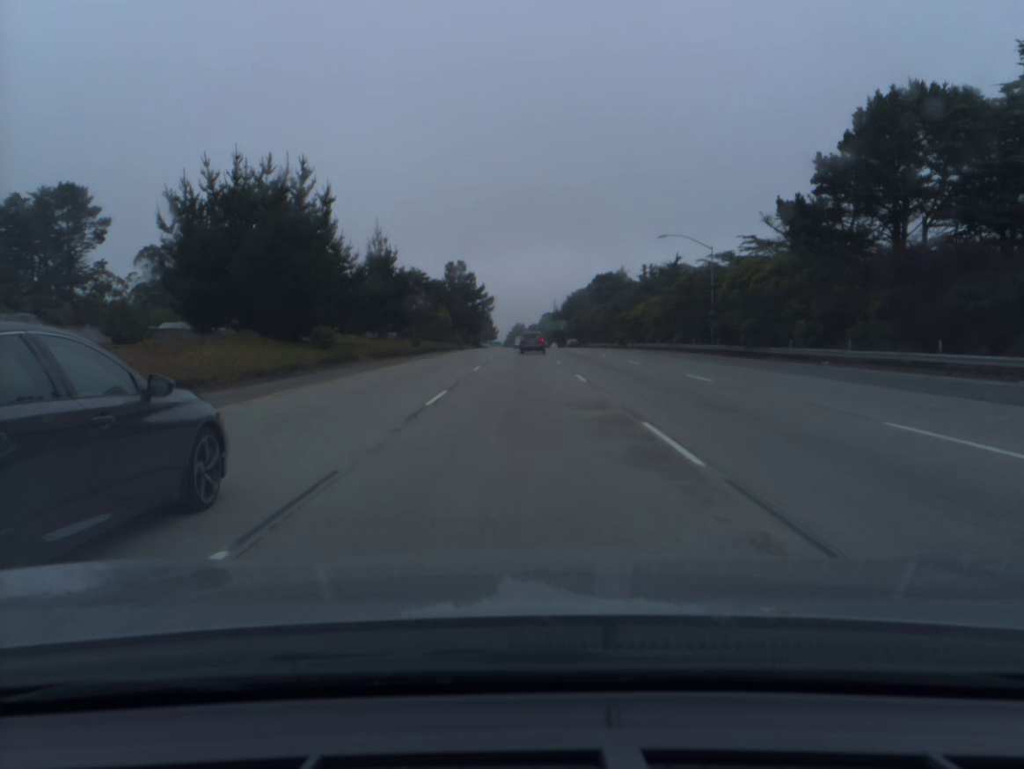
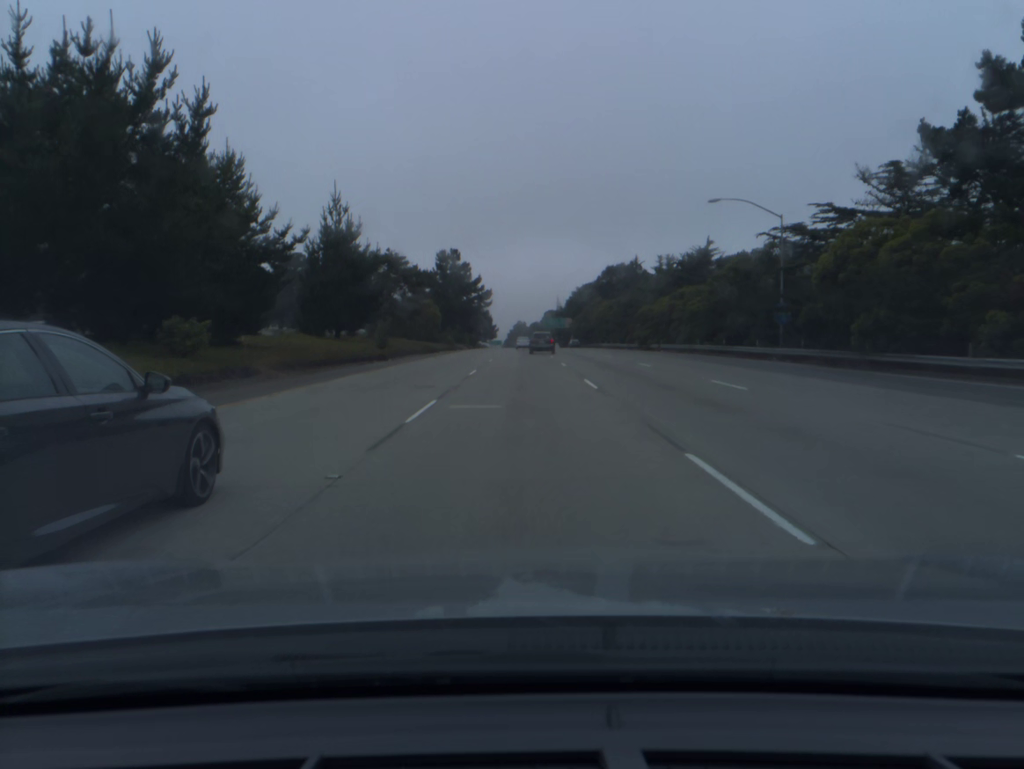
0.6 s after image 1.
(0.0, +17.6) m; 0°
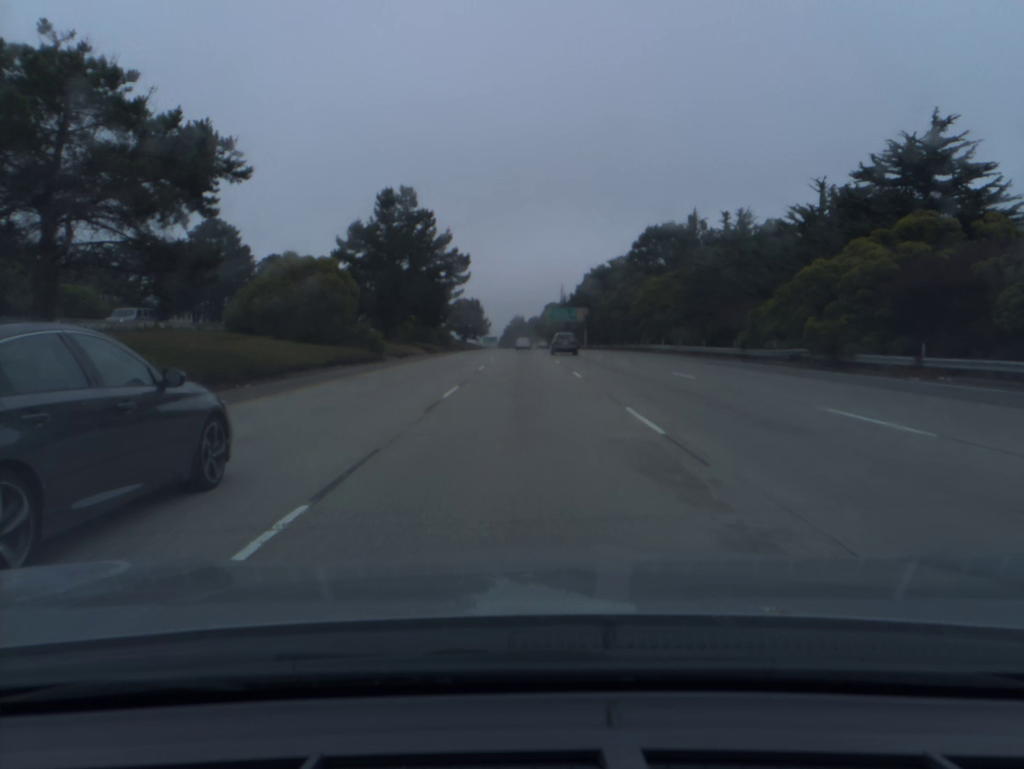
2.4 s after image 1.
(0.0, +52.7) m; 0°
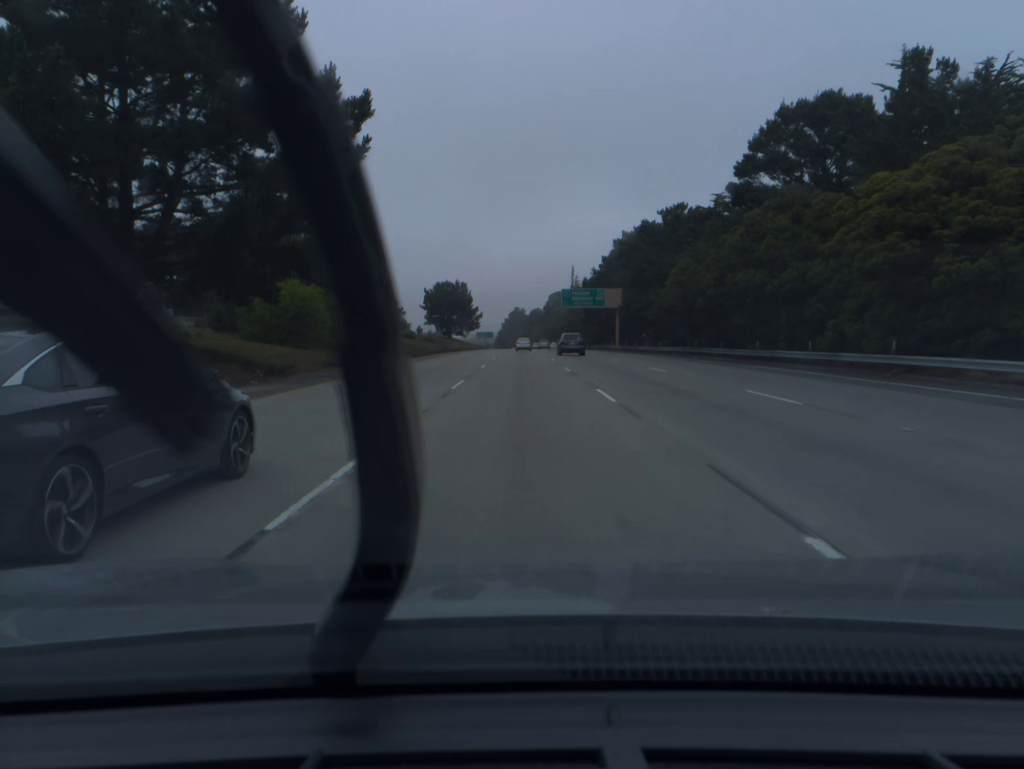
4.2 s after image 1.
(0.0, +53.2) m; 0°
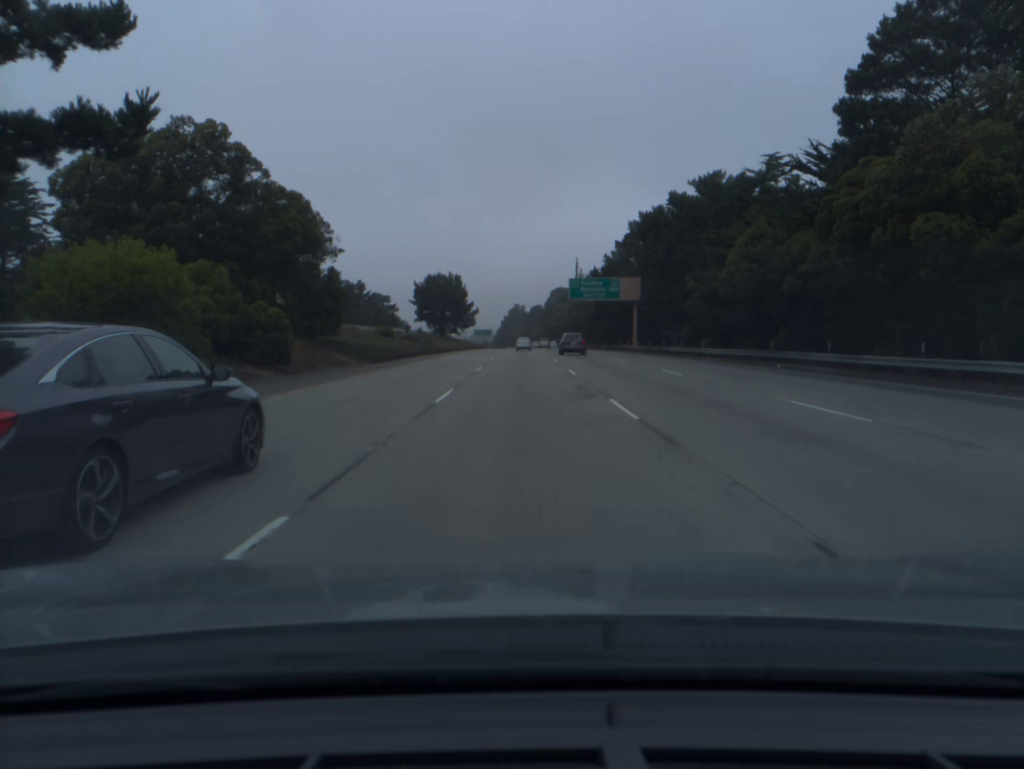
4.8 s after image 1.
(0.0, +17.9) m; 0°
